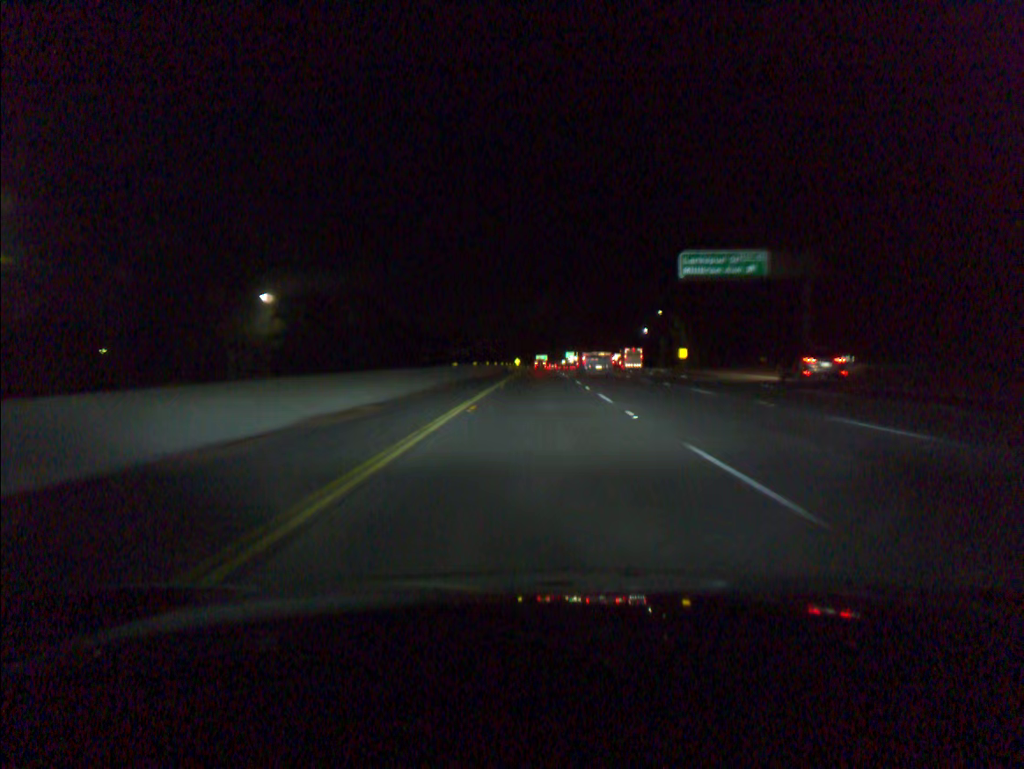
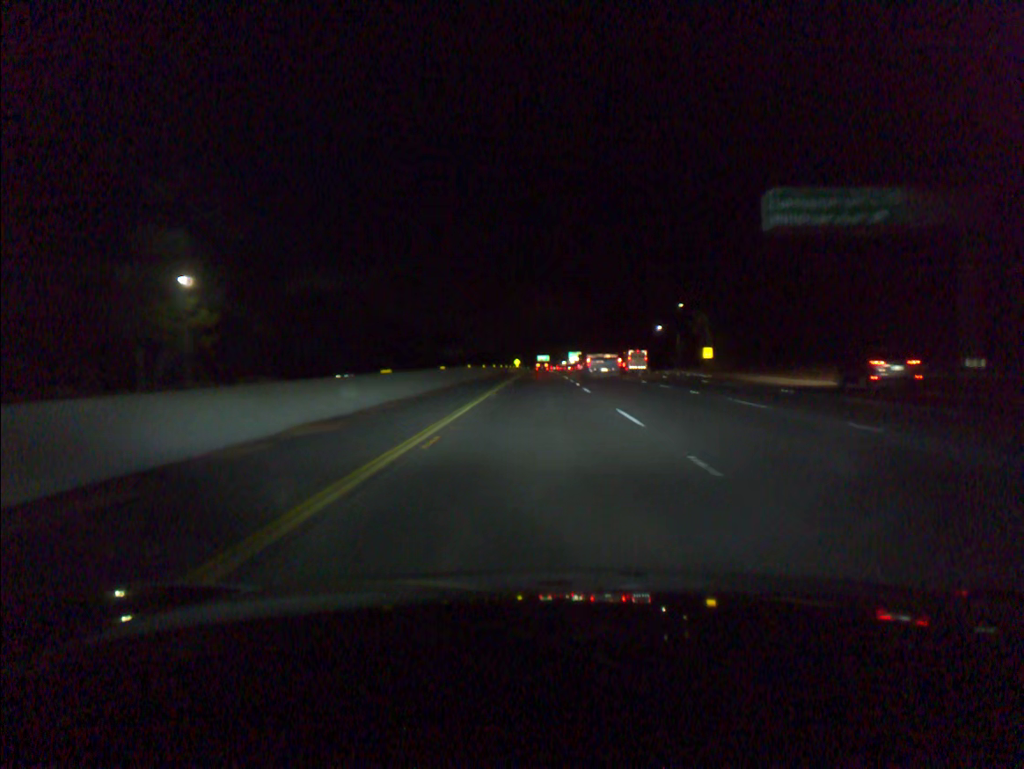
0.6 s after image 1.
(0.0, +21.2) m; 0°
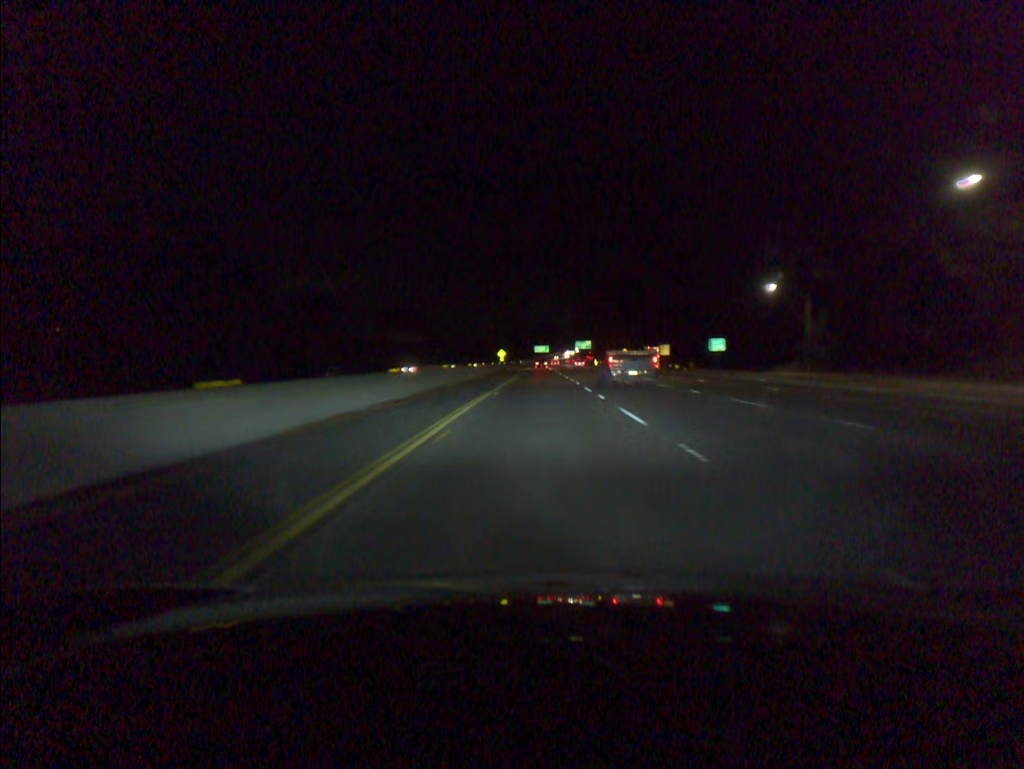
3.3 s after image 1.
(-0.1, +86.9) m; 0°
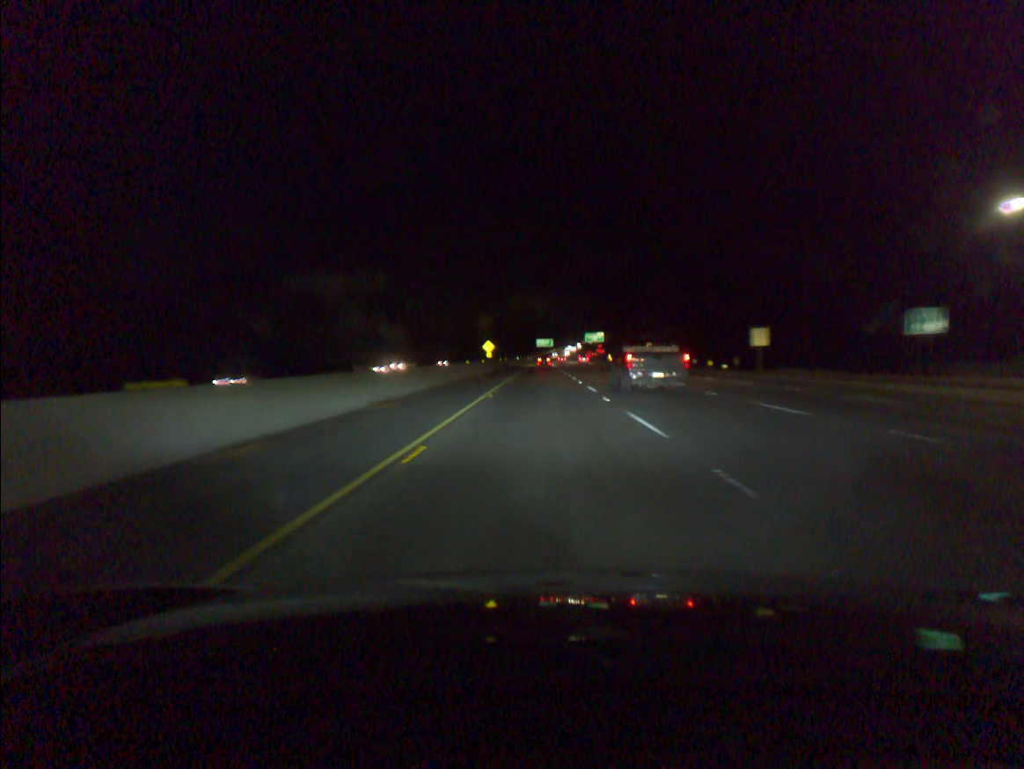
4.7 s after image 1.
(0.0, +46.1) m; 0°
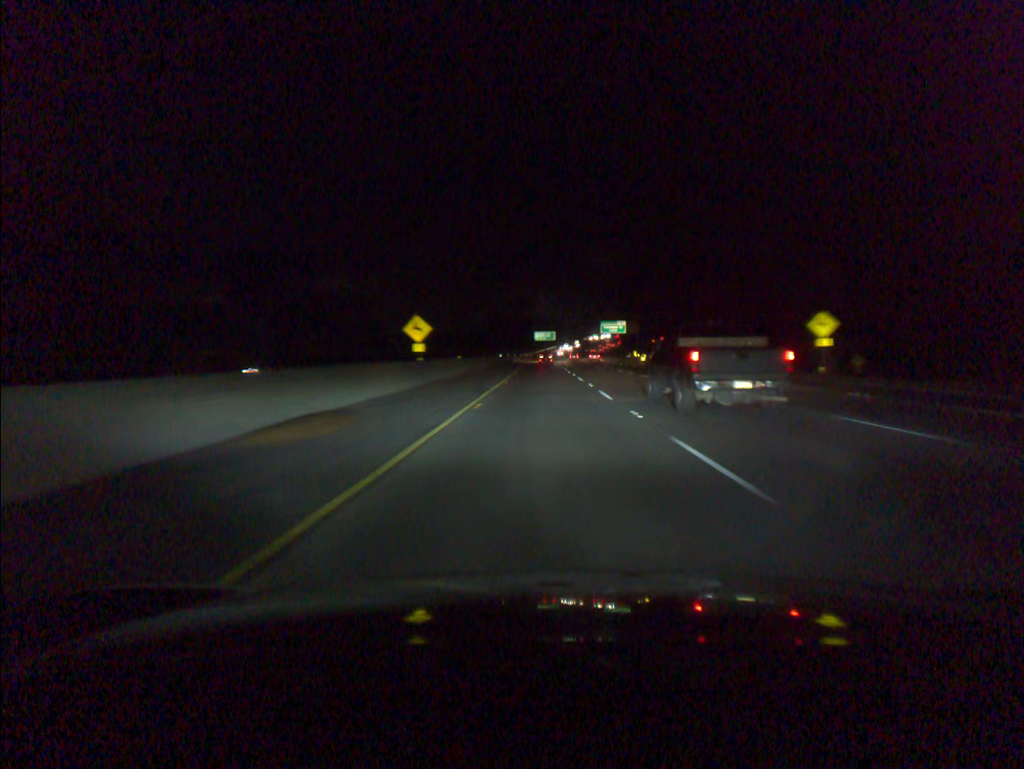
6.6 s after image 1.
(-0.1, +64.3) m; 0°
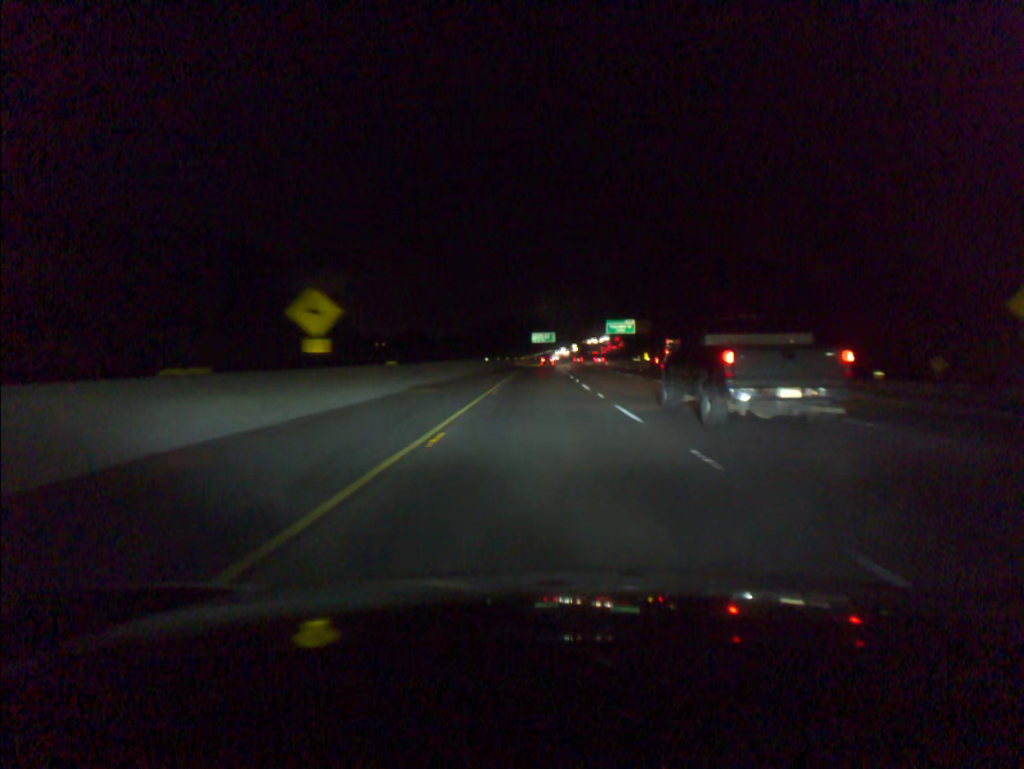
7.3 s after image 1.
(0.0, +21.4) m; 0°
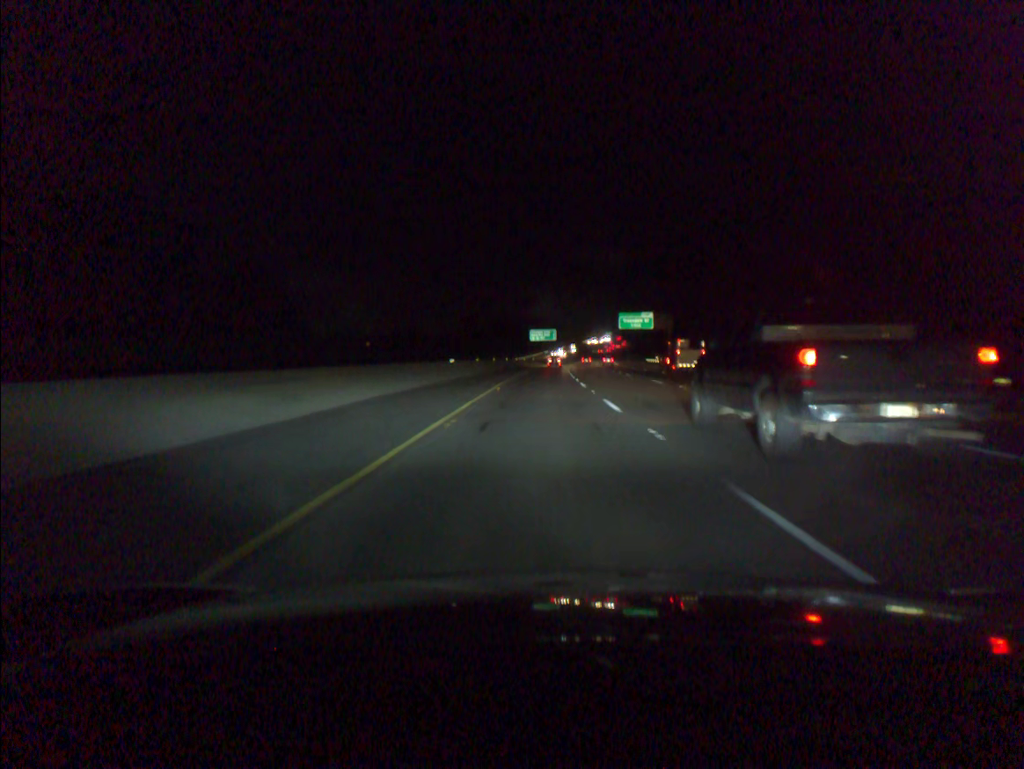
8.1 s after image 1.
(0.0, +26.3) m; 0°
